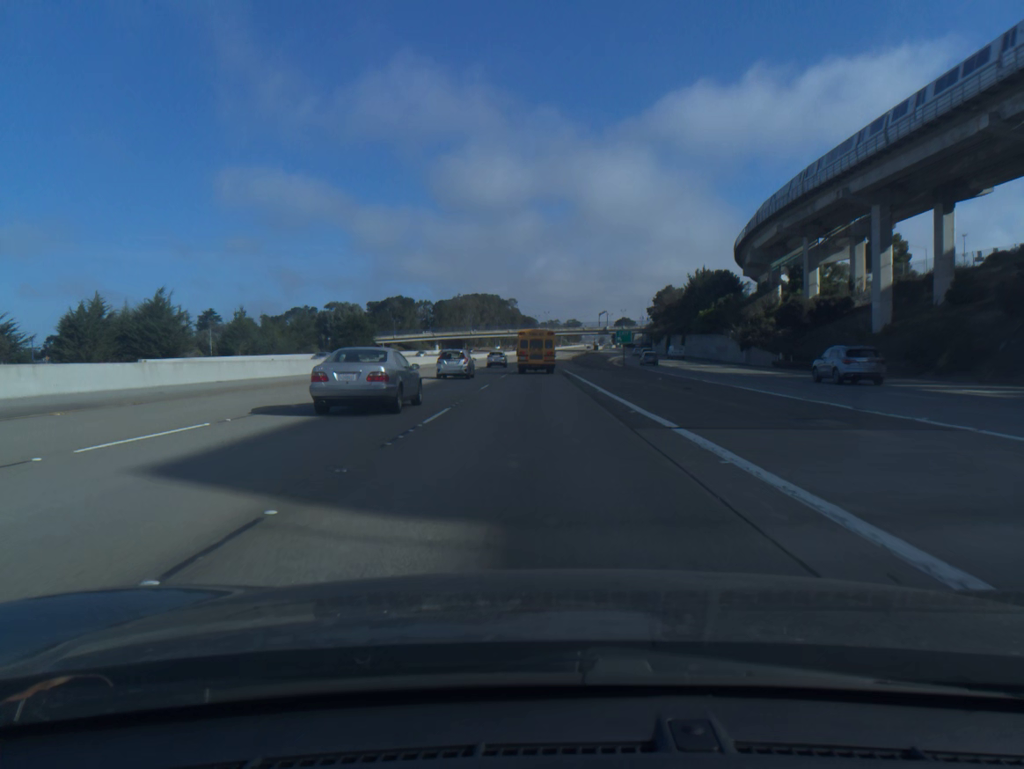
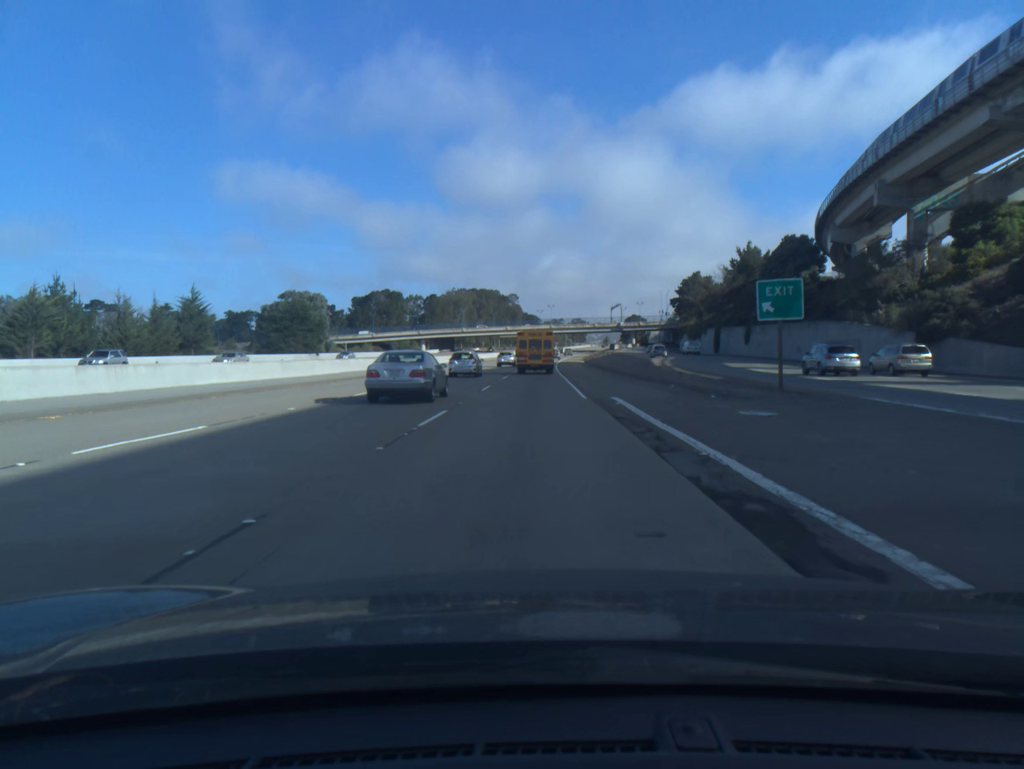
(0.0, +43.7) m; 0°
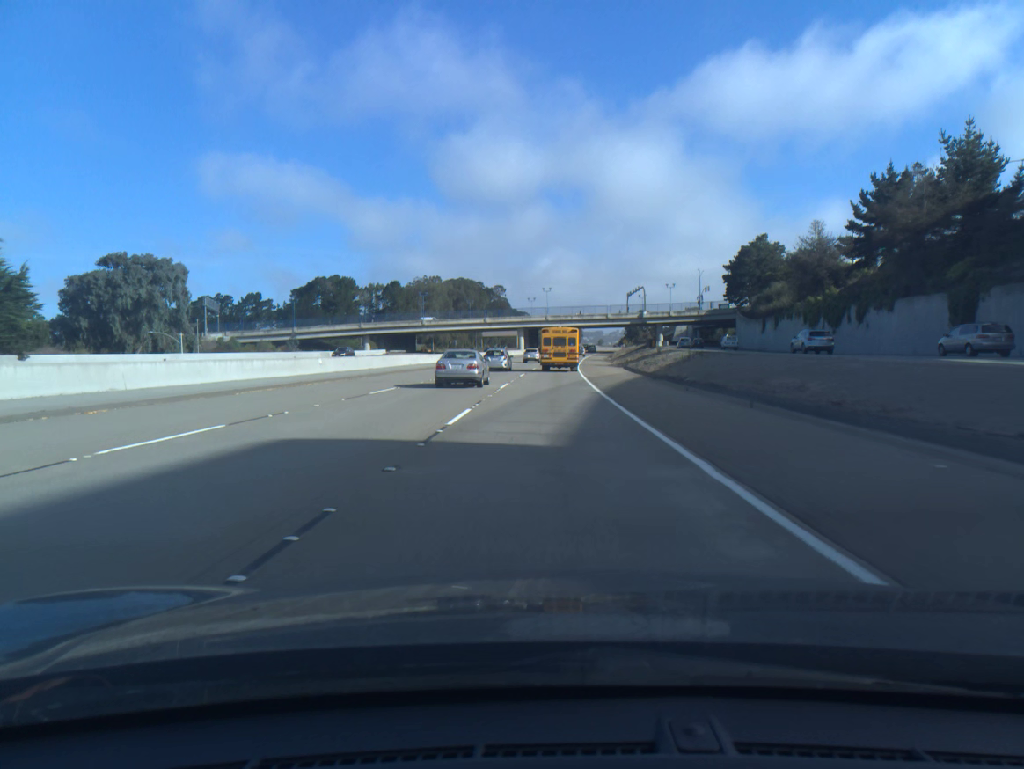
(-0.2, +72.3) m; +1°
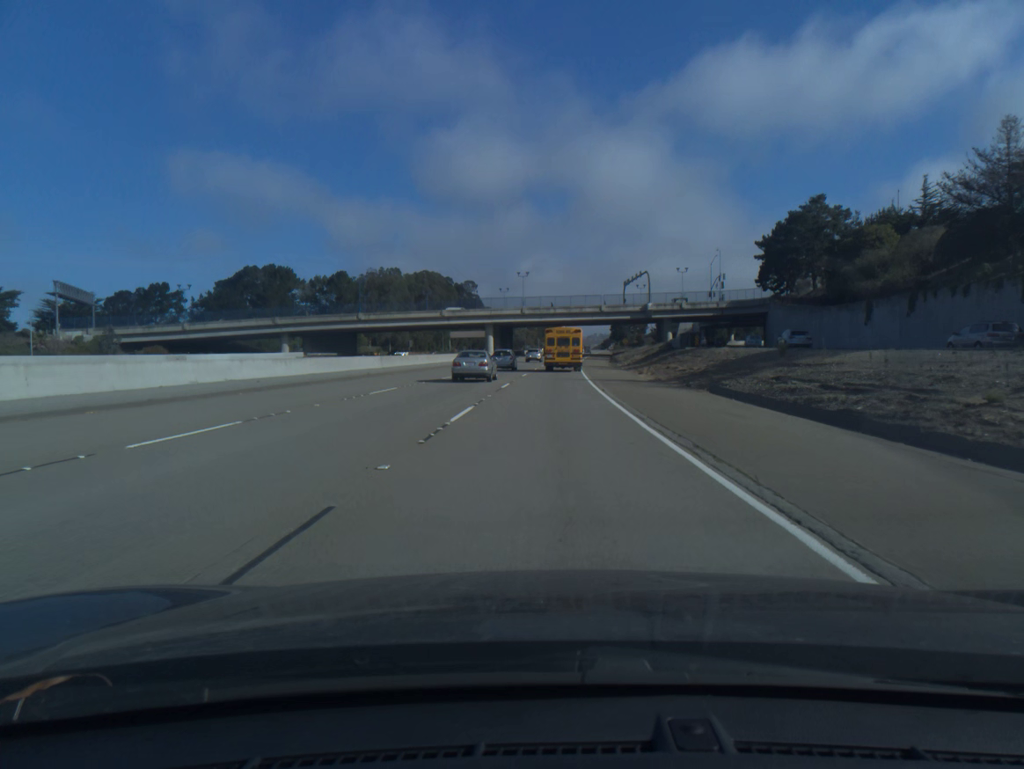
(+0.6, +43.0) m; +2°
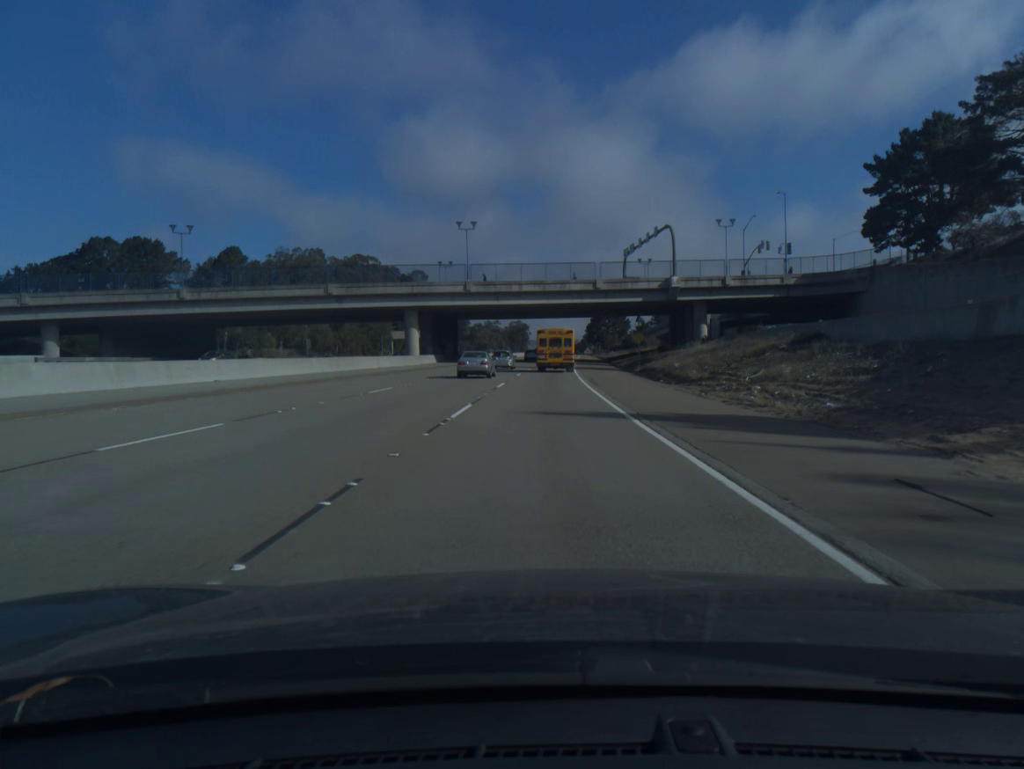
(+1.2, +57.0) m; +2°
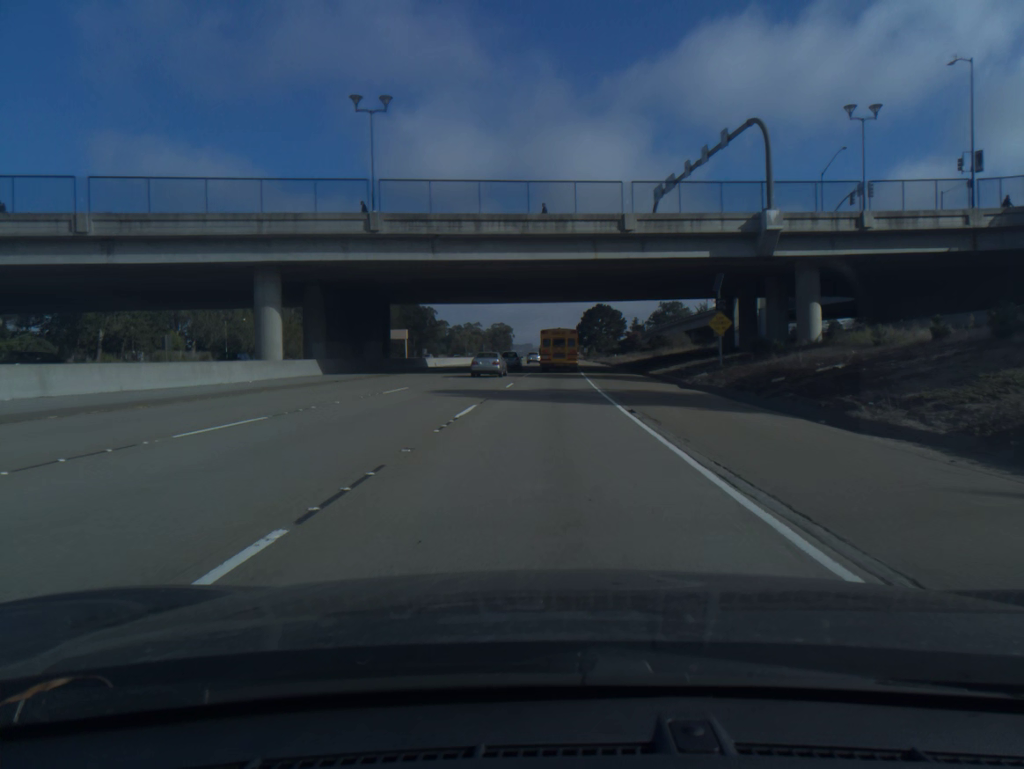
(+0.4, +42.5) m; +1°
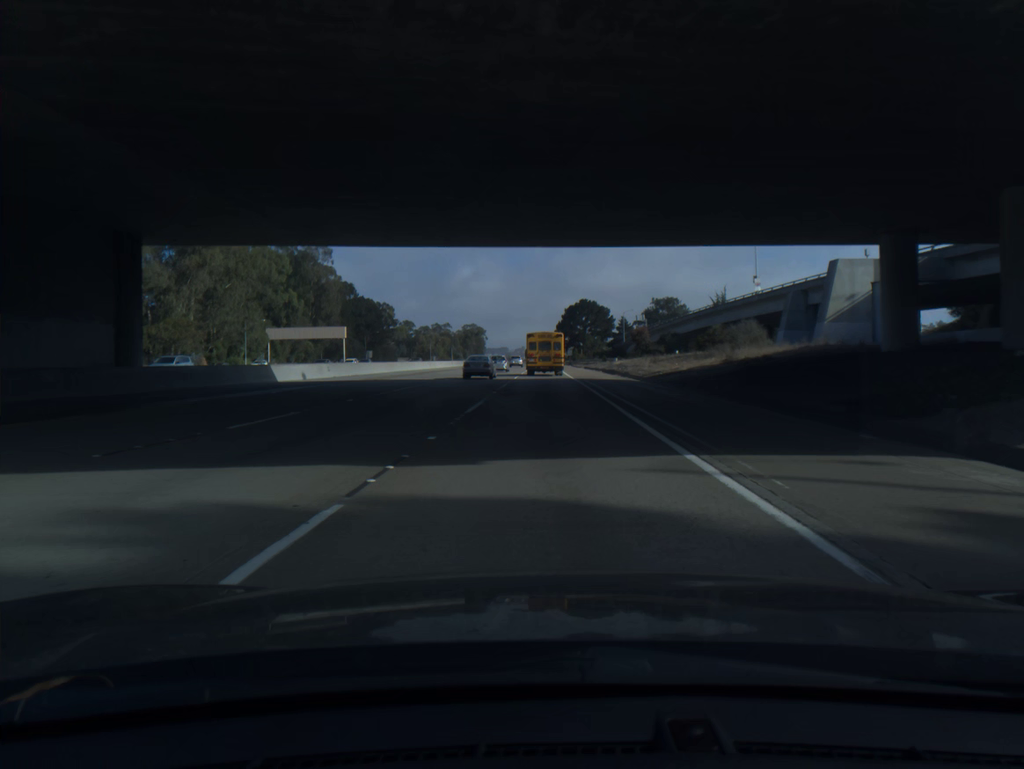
(+0.7, +42.3) m; +2°
